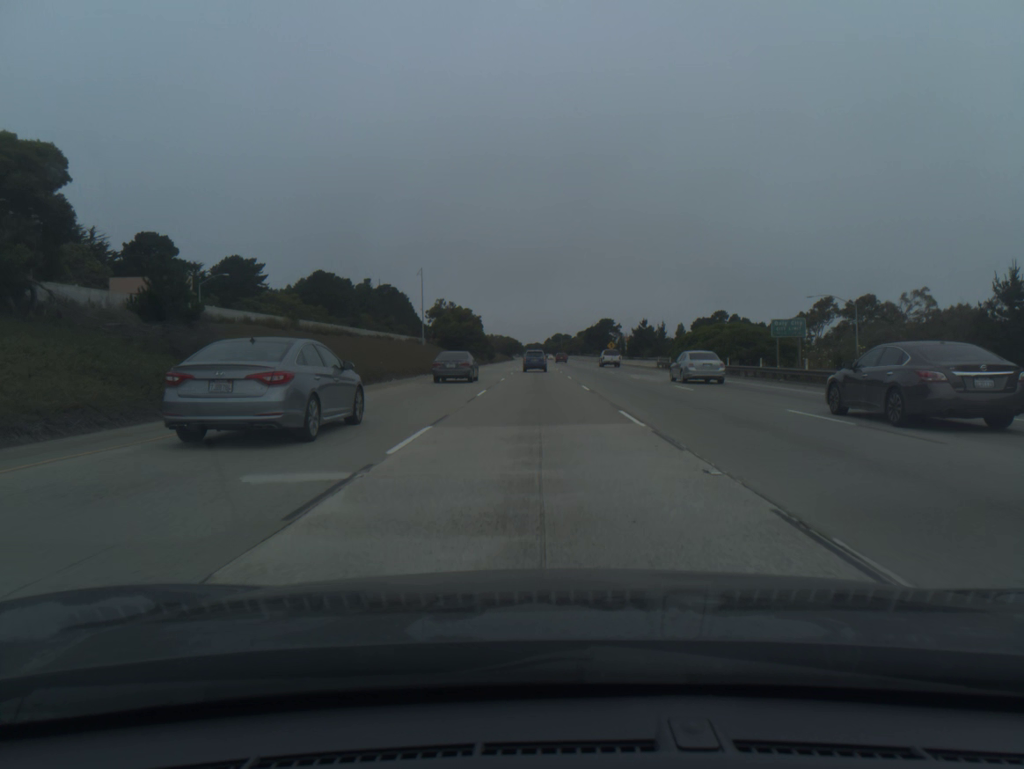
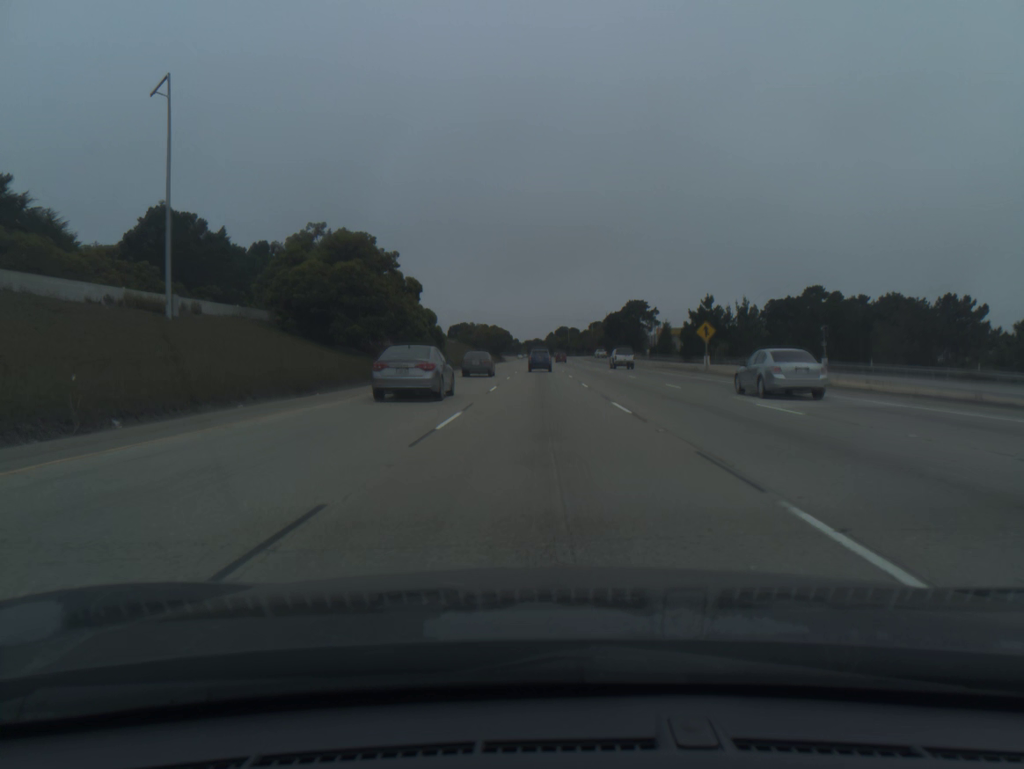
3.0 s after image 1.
(-0.6, +84.2) m; 0°
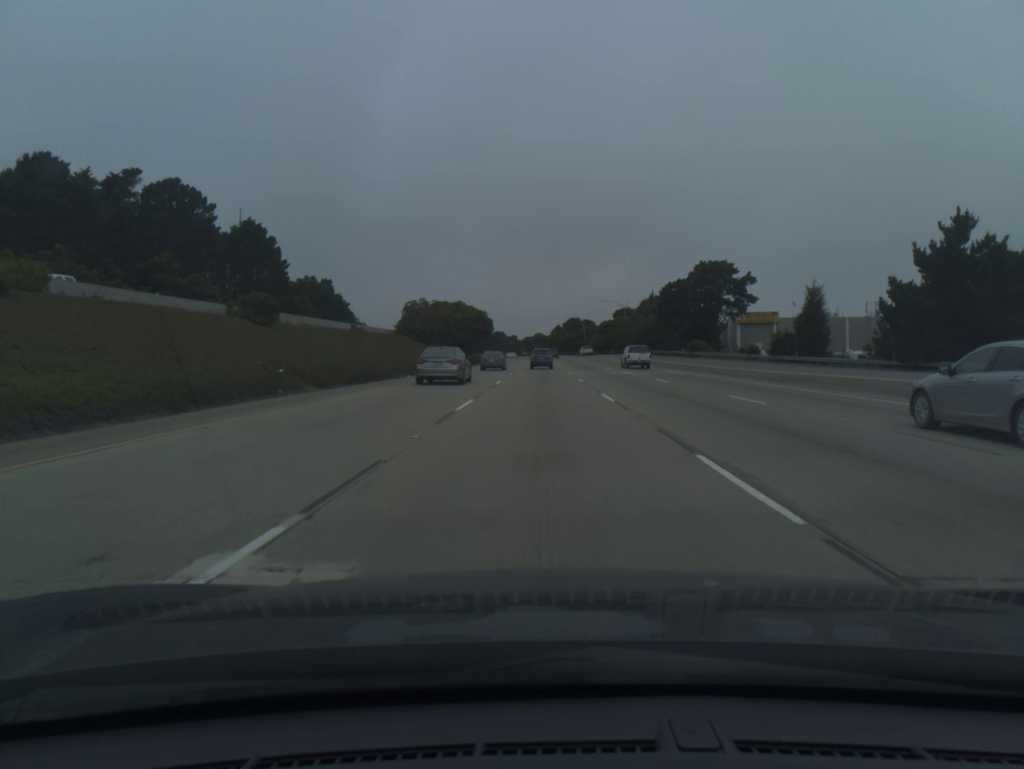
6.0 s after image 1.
(+0.1, +84.6) m; 0°
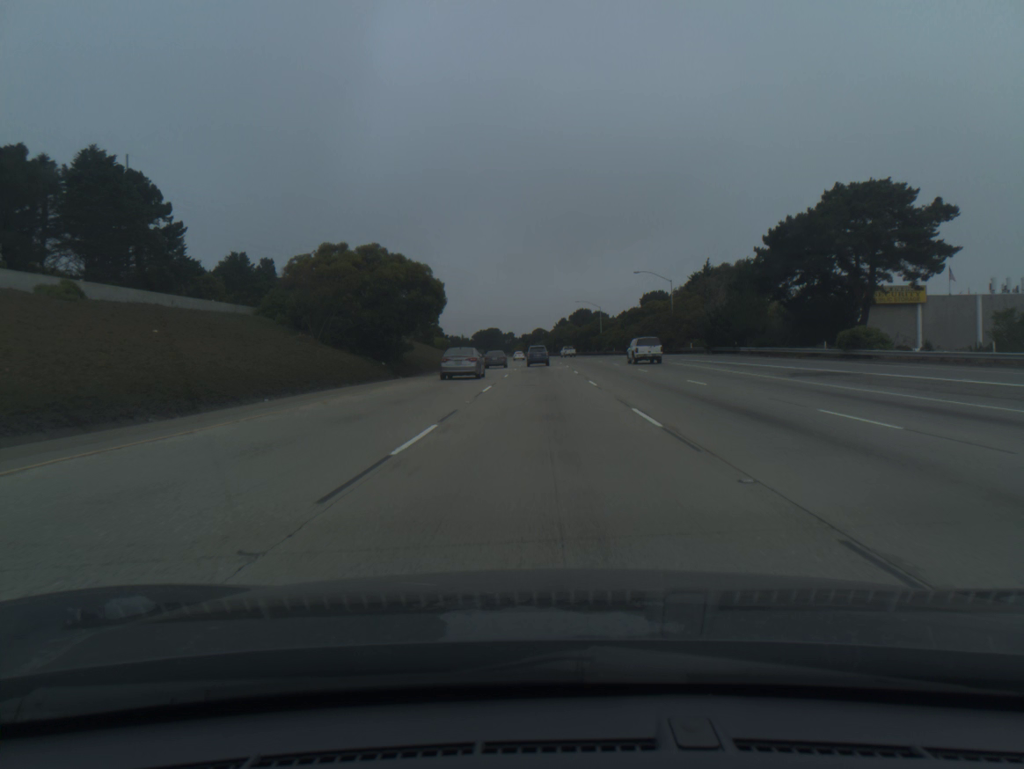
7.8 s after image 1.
(-0.1, +51.1) m; 0°
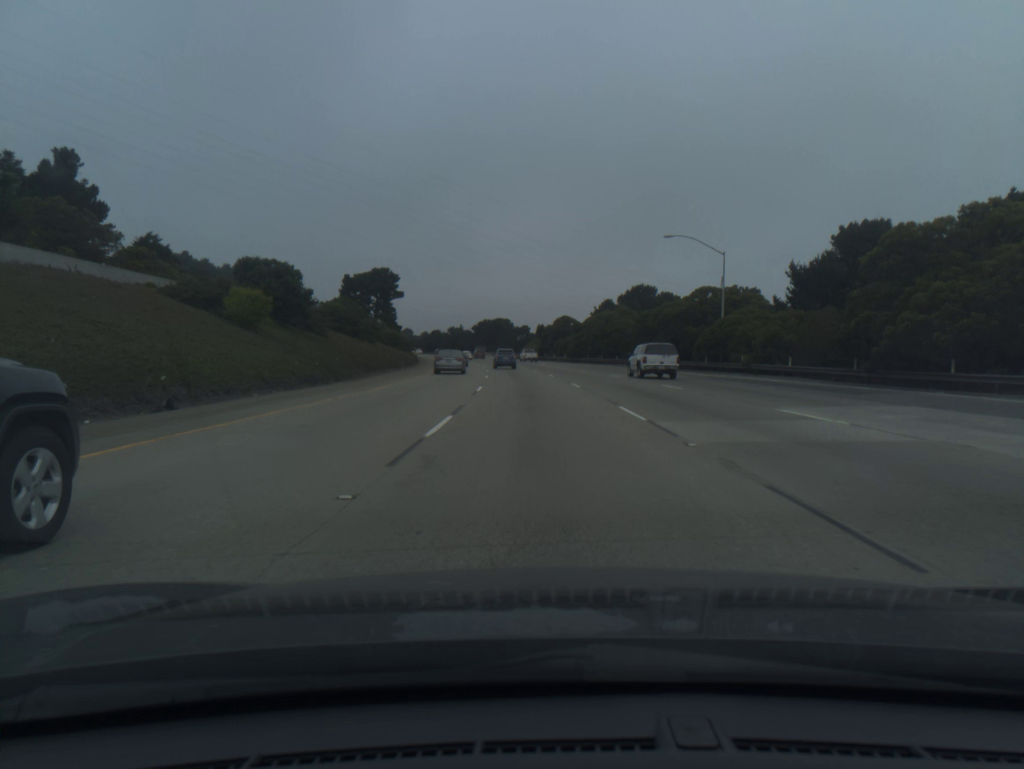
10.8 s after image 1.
(-0.5, +85.5) m; -2°
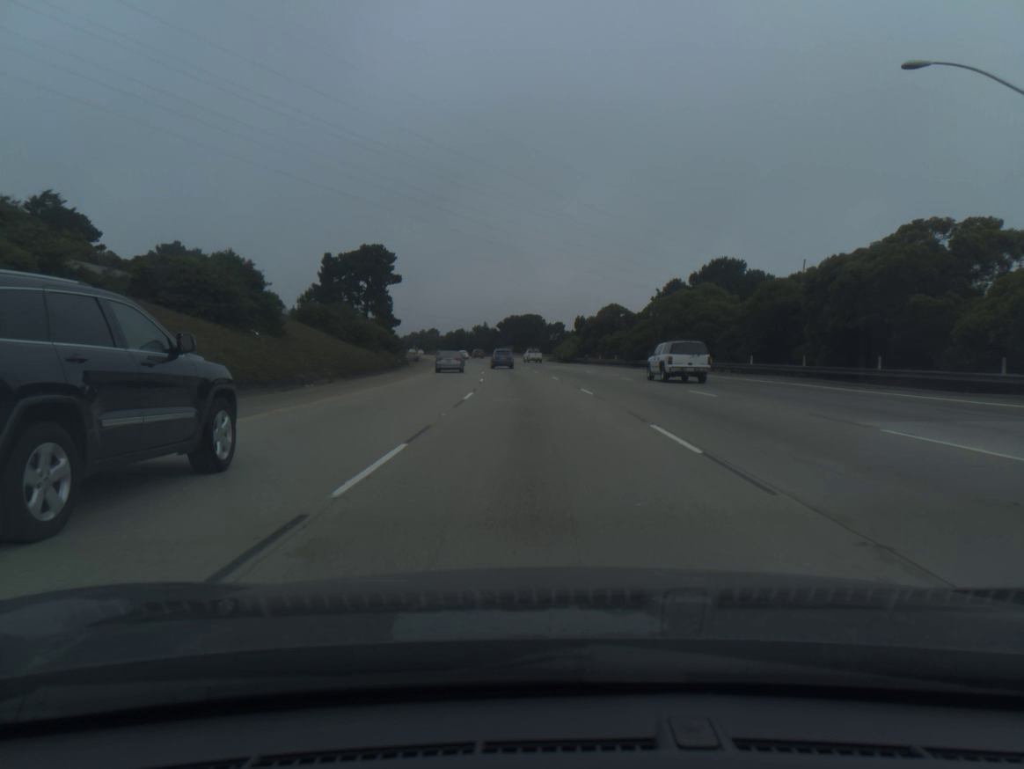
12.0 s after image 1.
(-0.7, +34.4) m; -2°
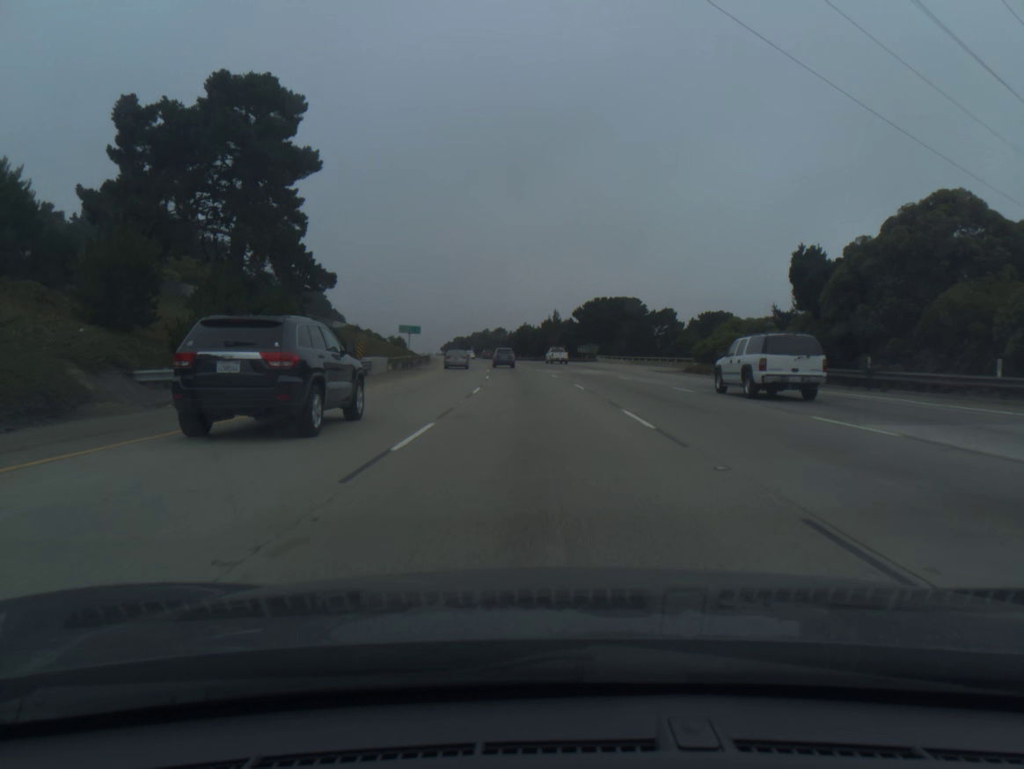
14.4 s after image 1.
(-3.3, +69.5) m; -6°
